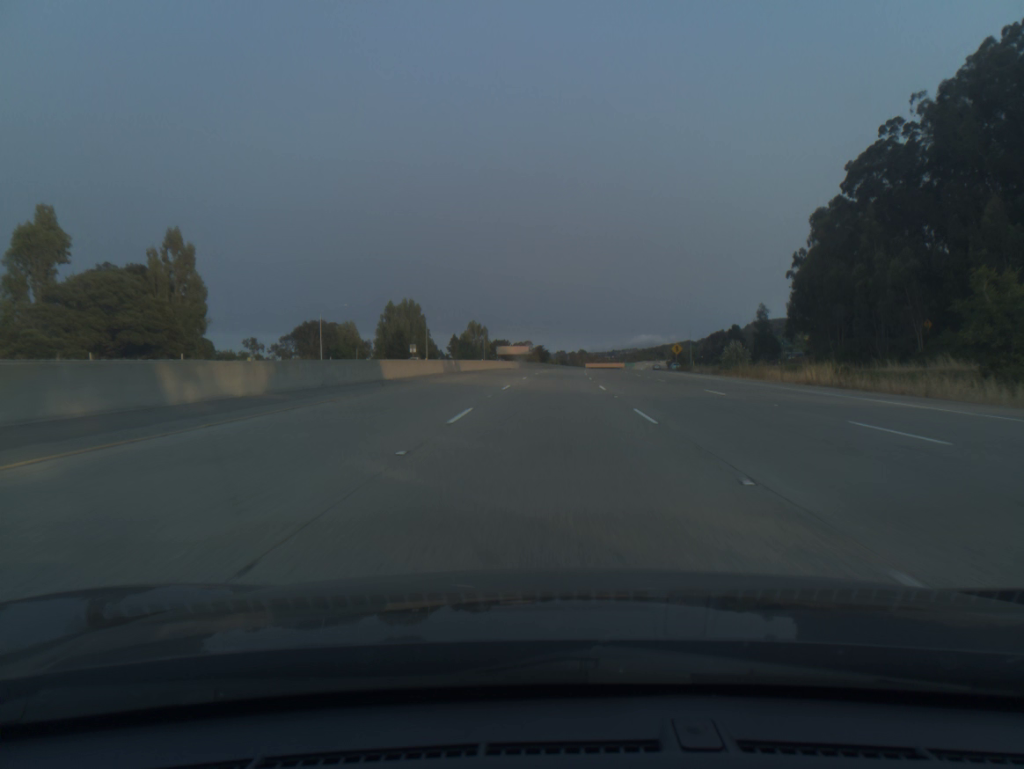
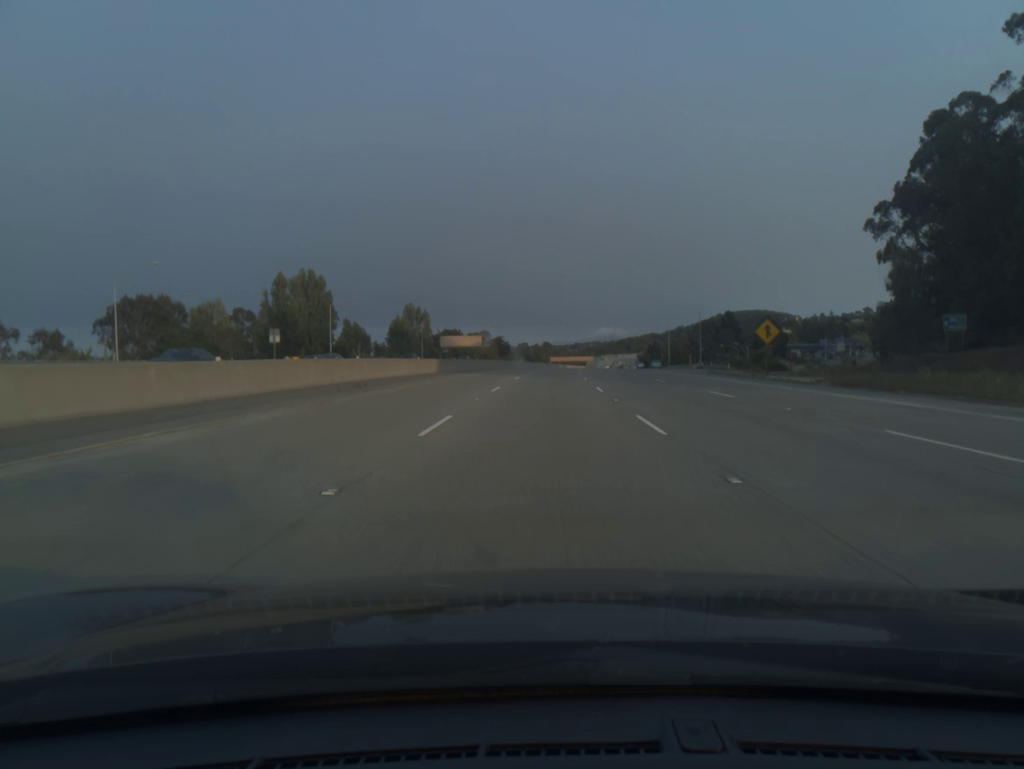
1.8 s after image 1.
(+1.4, +59.2) m; +3°
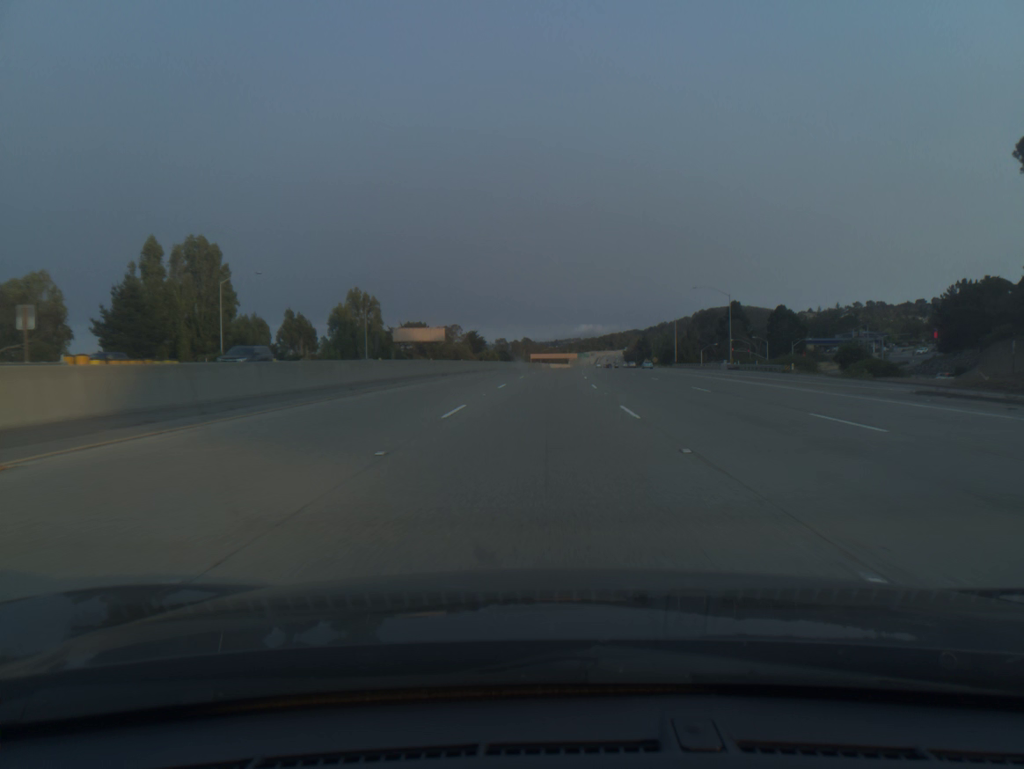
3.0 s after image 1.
(+0.5, +39.6) m; +1°
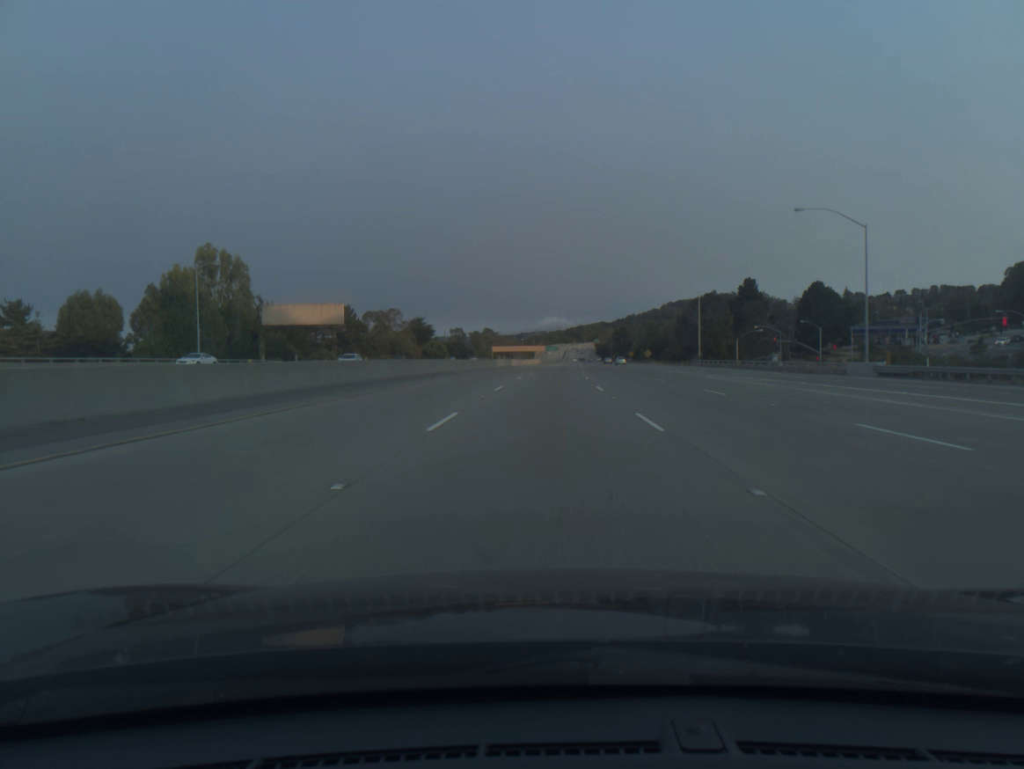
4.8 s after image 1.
(+1.2, +59.4) m; +2°
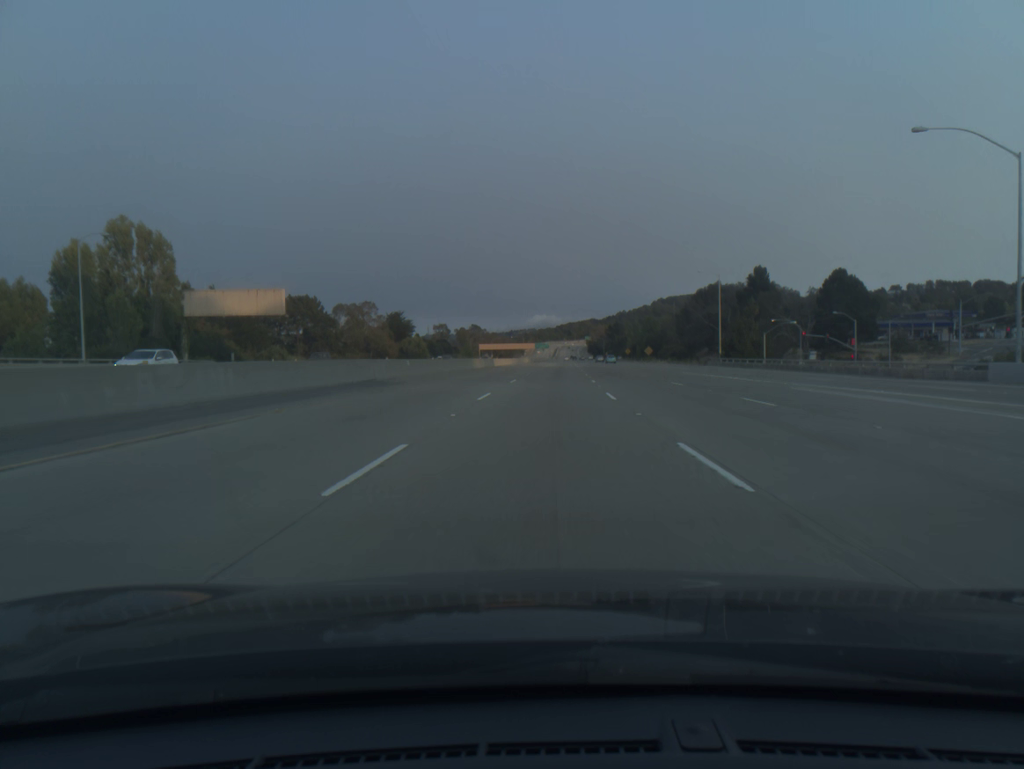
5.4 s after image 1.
(+0.1, +19.8) m; +1°
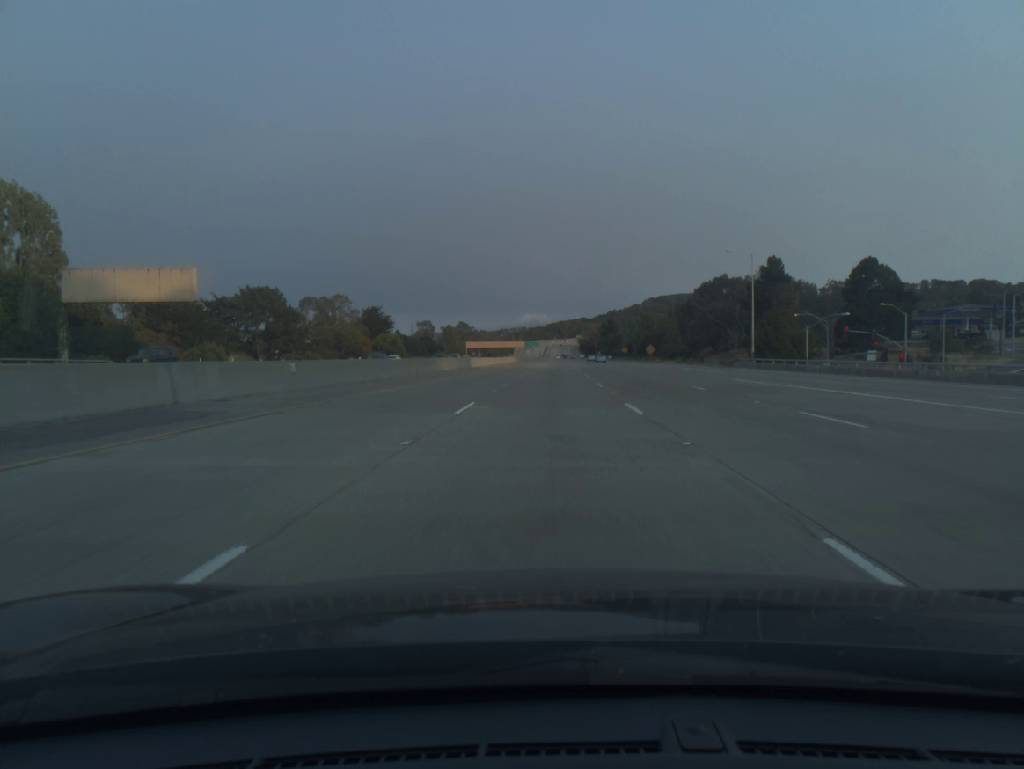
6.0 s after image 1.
(+0.1, +19.8) m; +1°
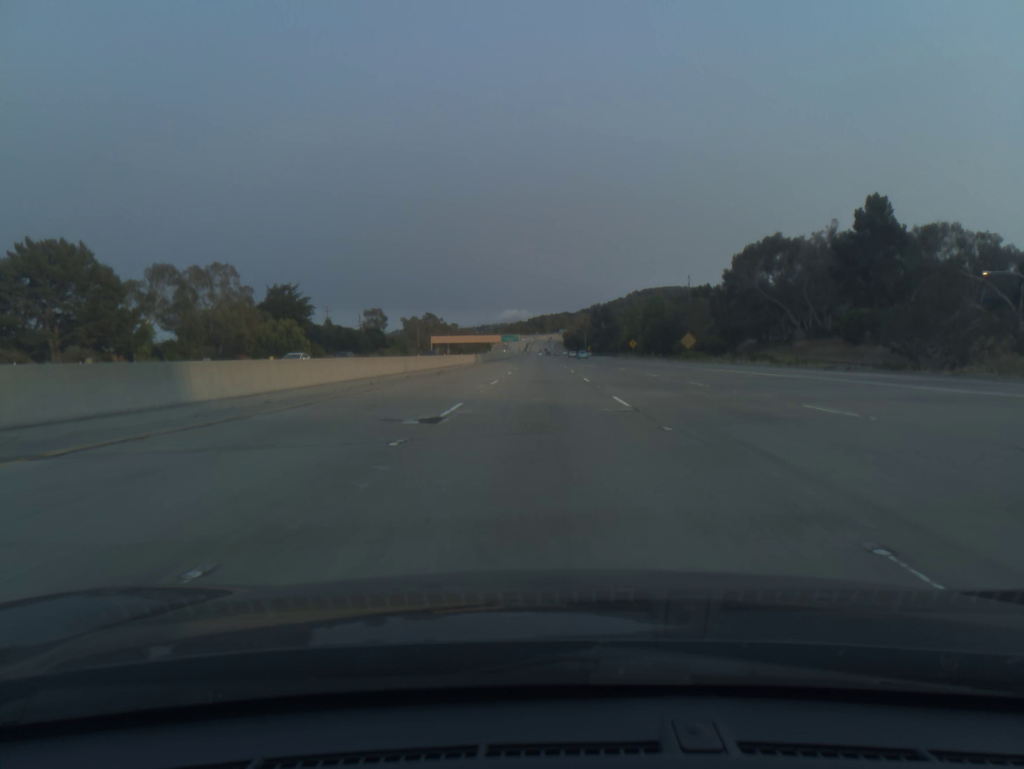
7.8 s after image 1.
(+0.9, +59.3) m; +1°
